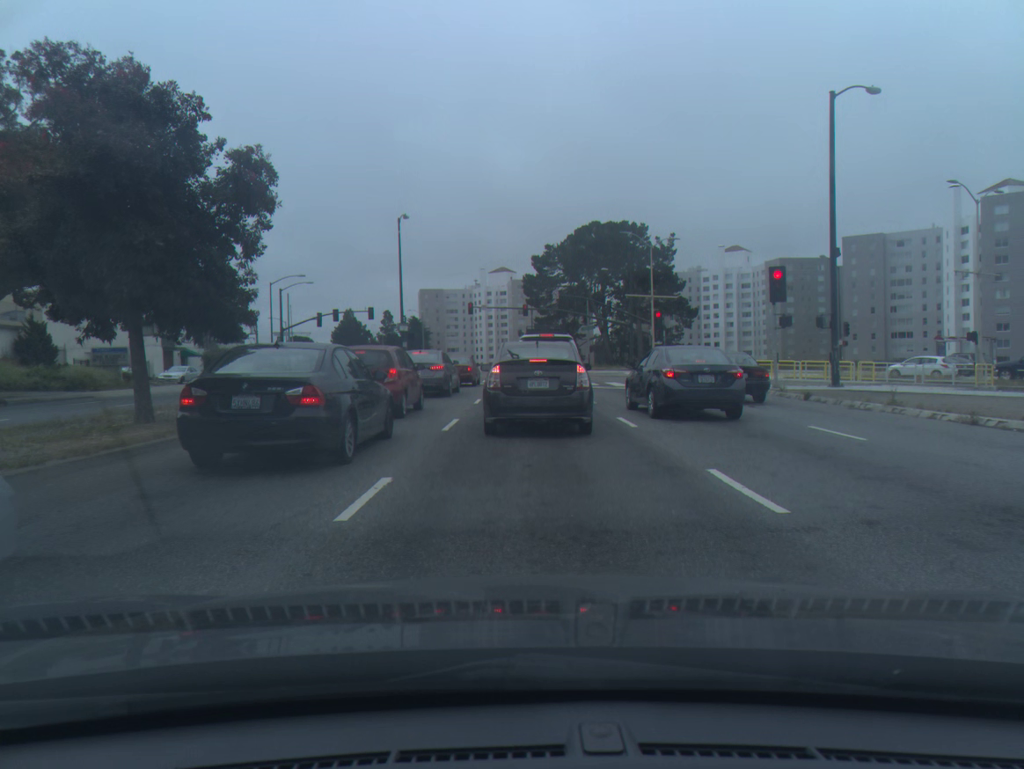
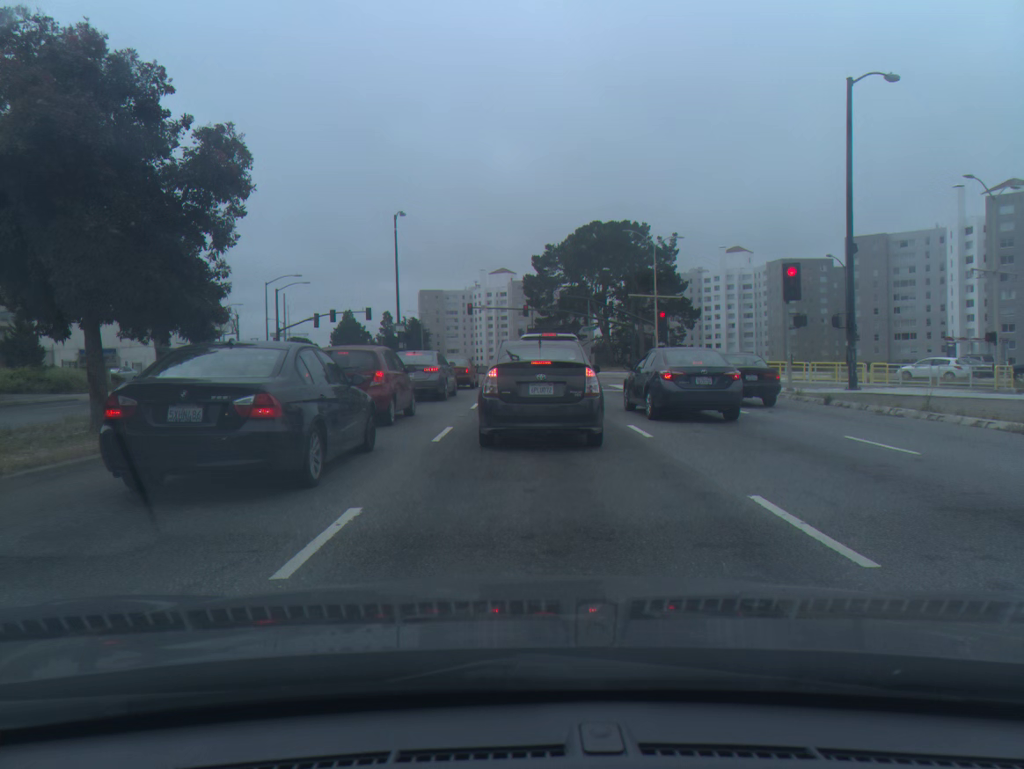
(0.0, +1.5) m; 0°
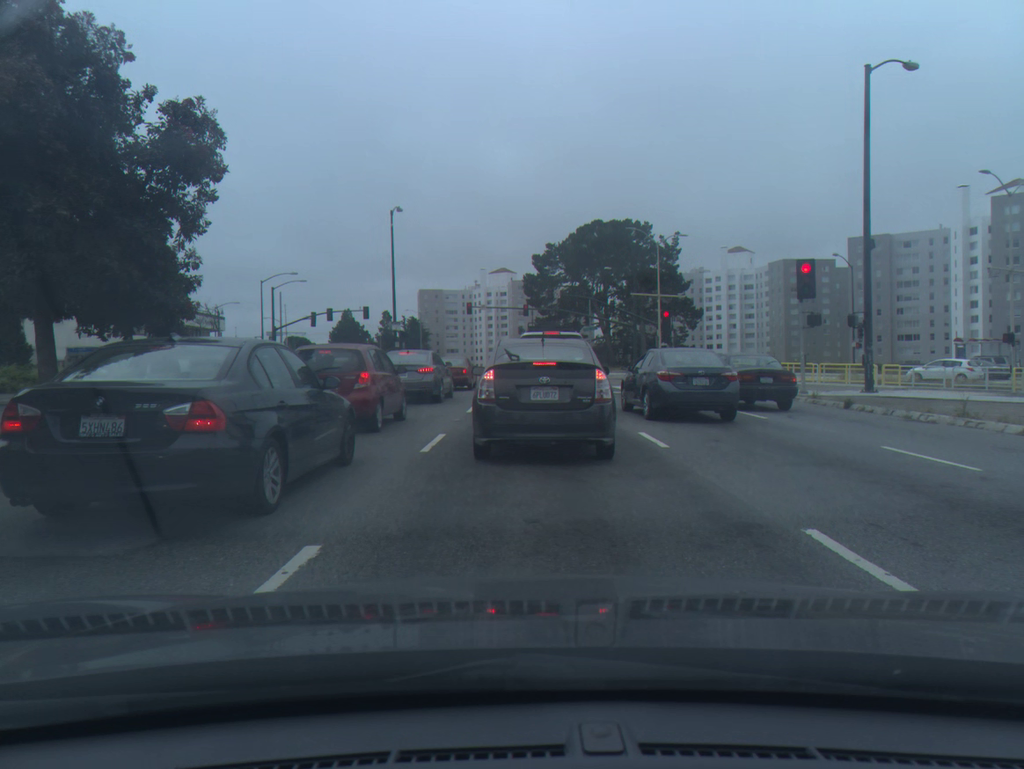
(0.0, +1.3) m; 0°
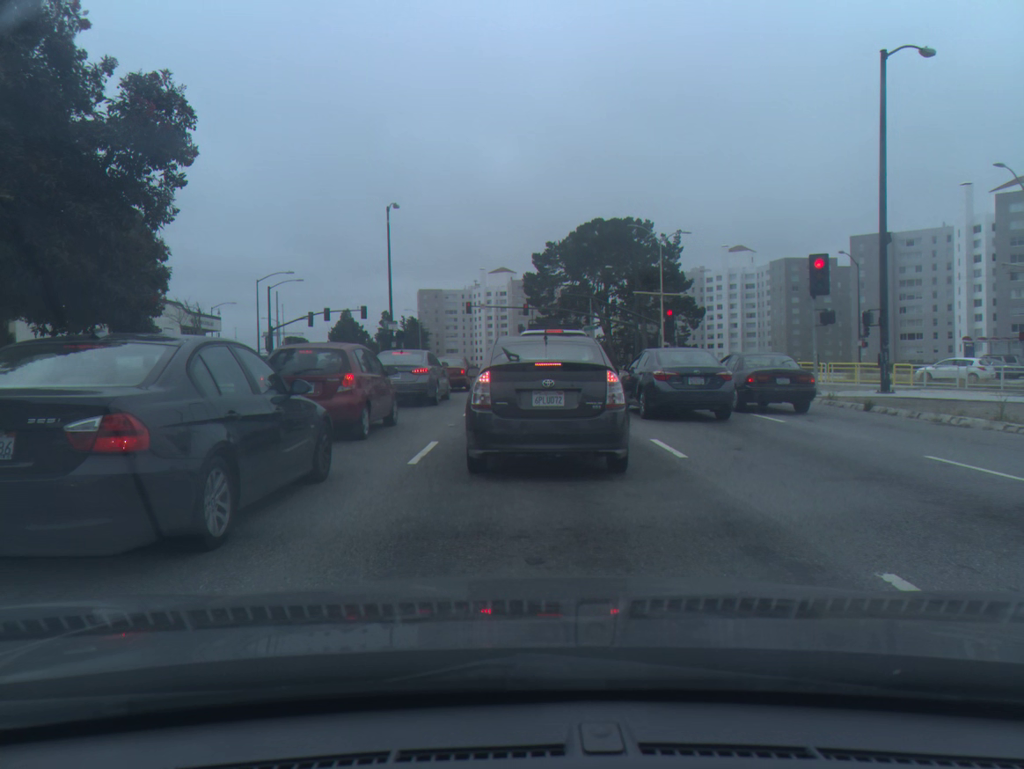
(0.0, +1.2) m; 0°
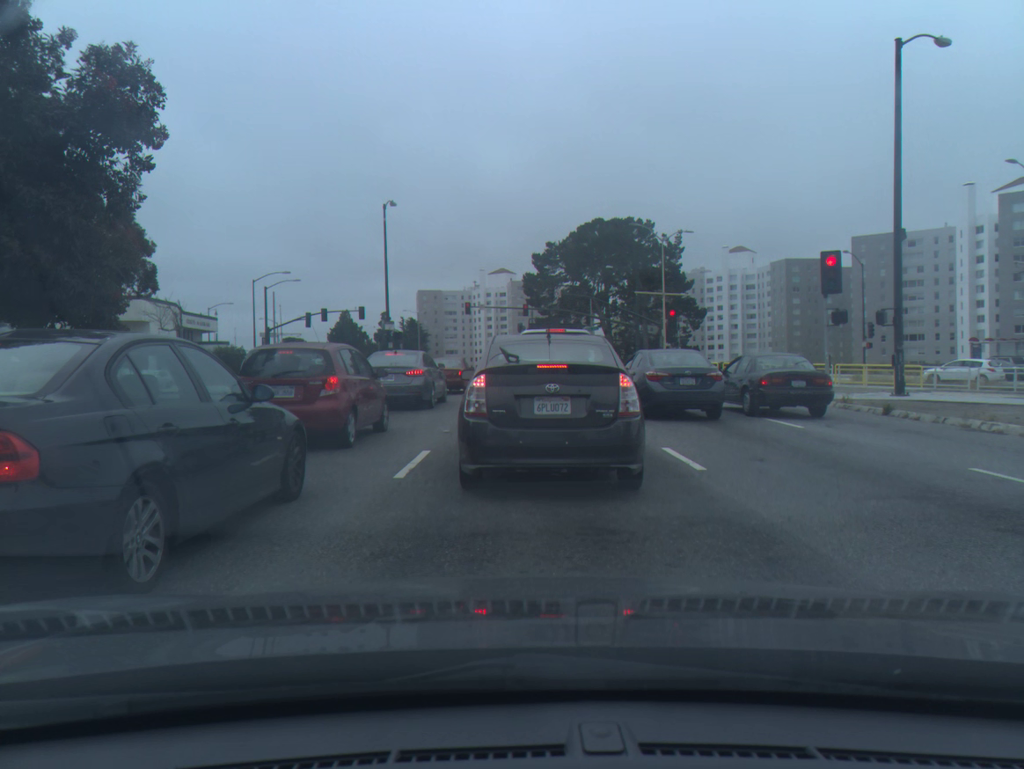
(0.0, +1.0) m; -1°
